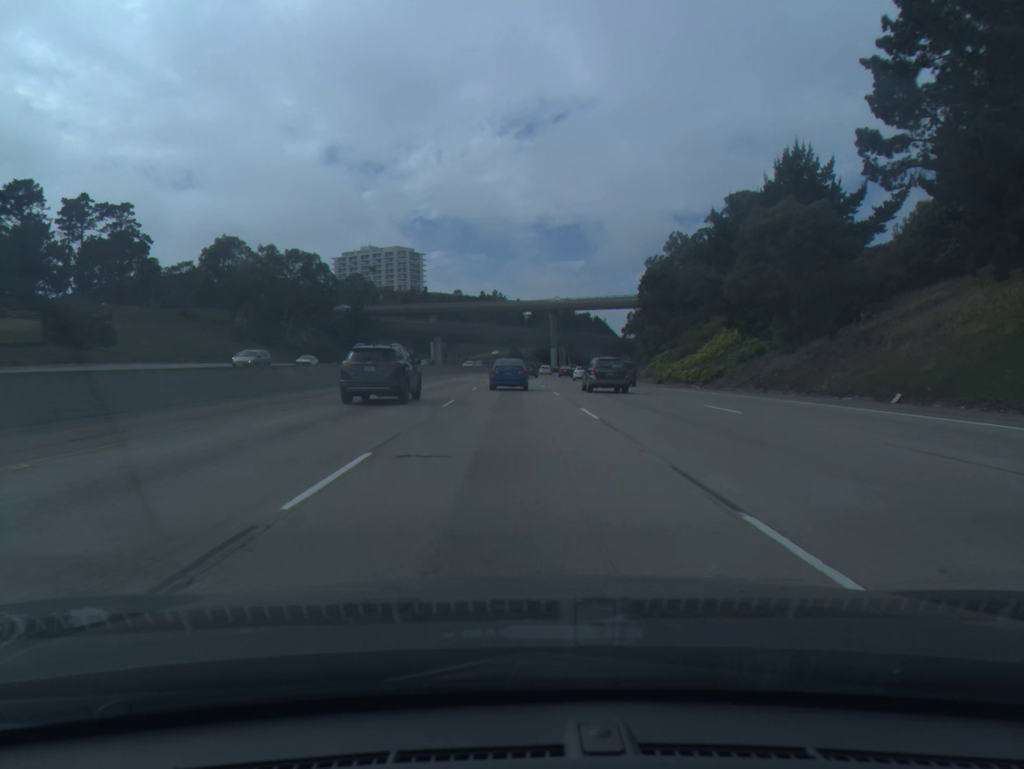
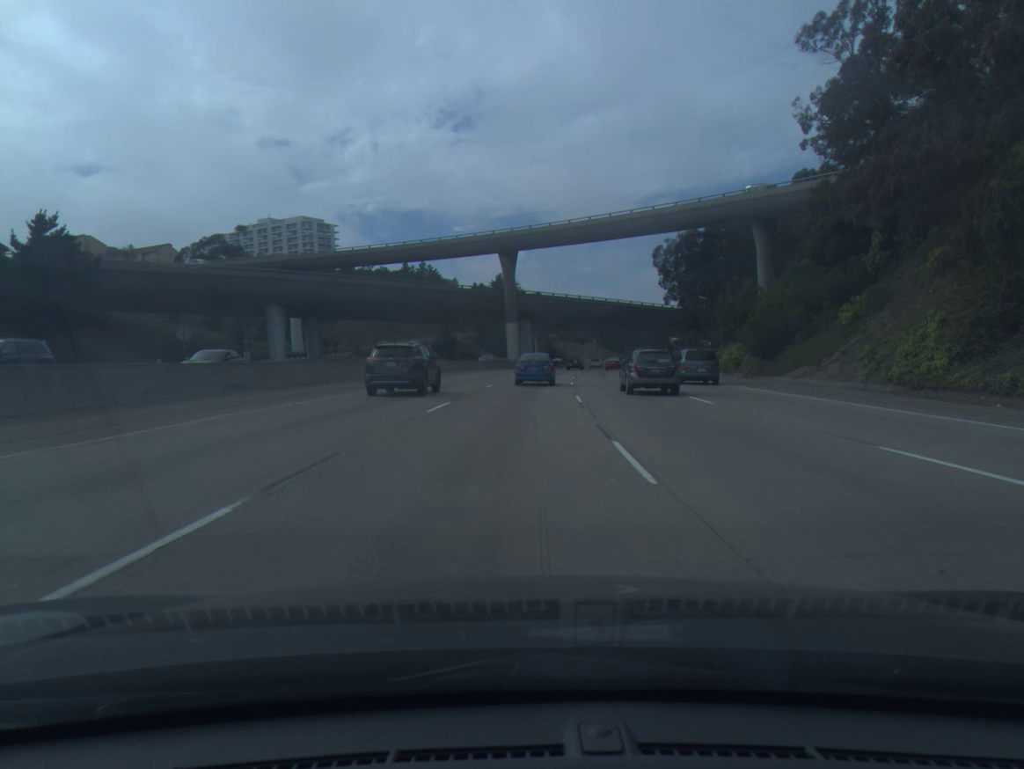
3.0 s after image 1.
(+1.8, +90.9) m; +4°
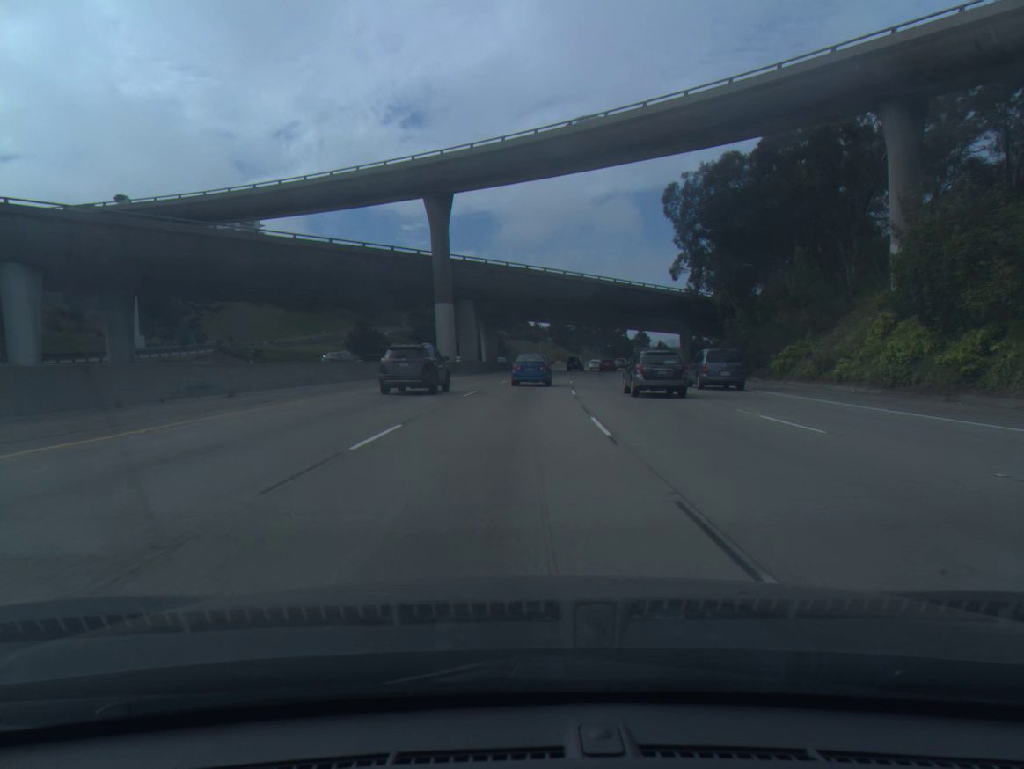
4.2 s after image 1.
(+1.1, +36.2) m; +4°
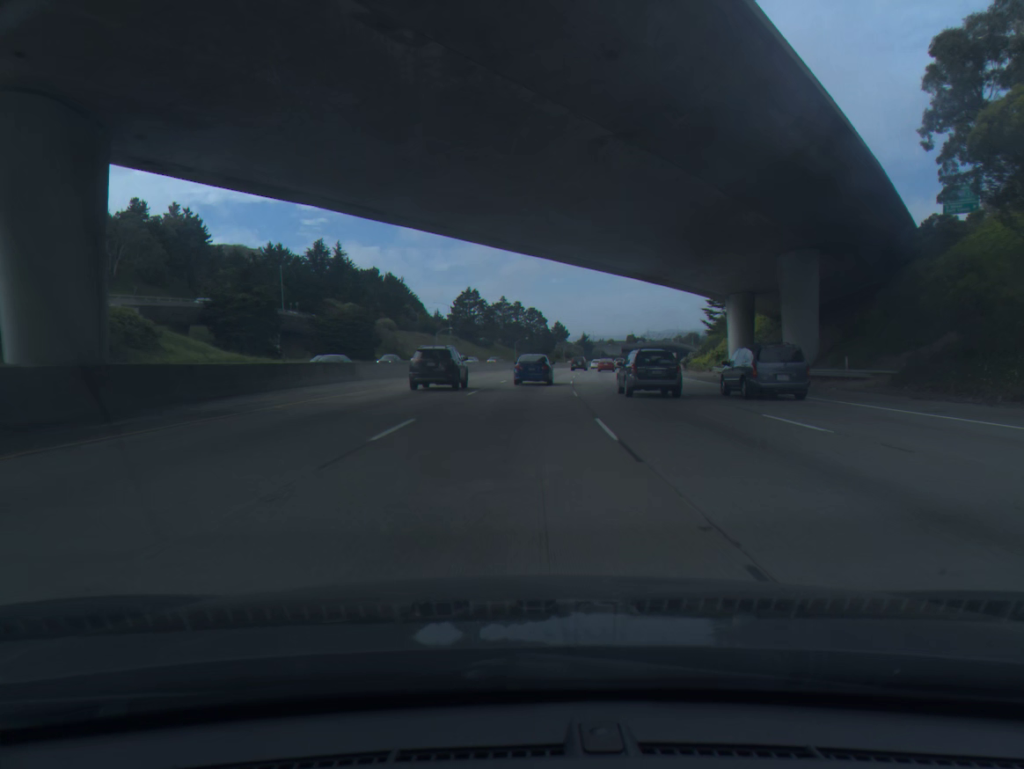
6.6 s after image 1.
(+4.4, +72.0) m; +7°
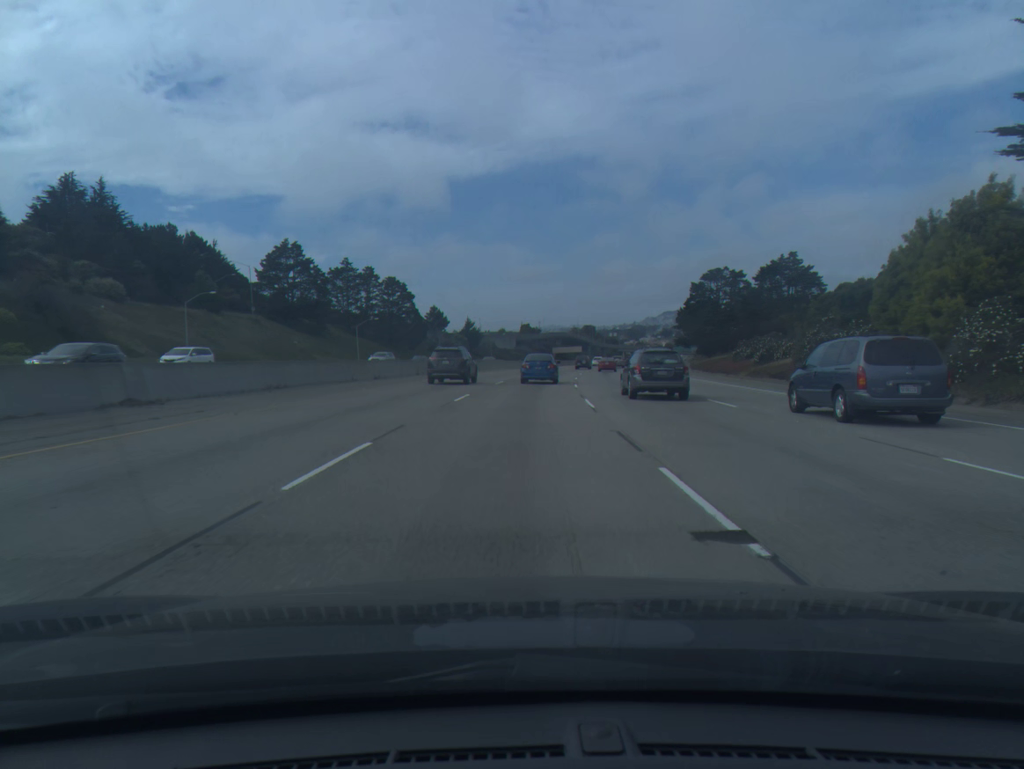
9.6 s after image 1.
(+6.6, +91.0) m; +8°
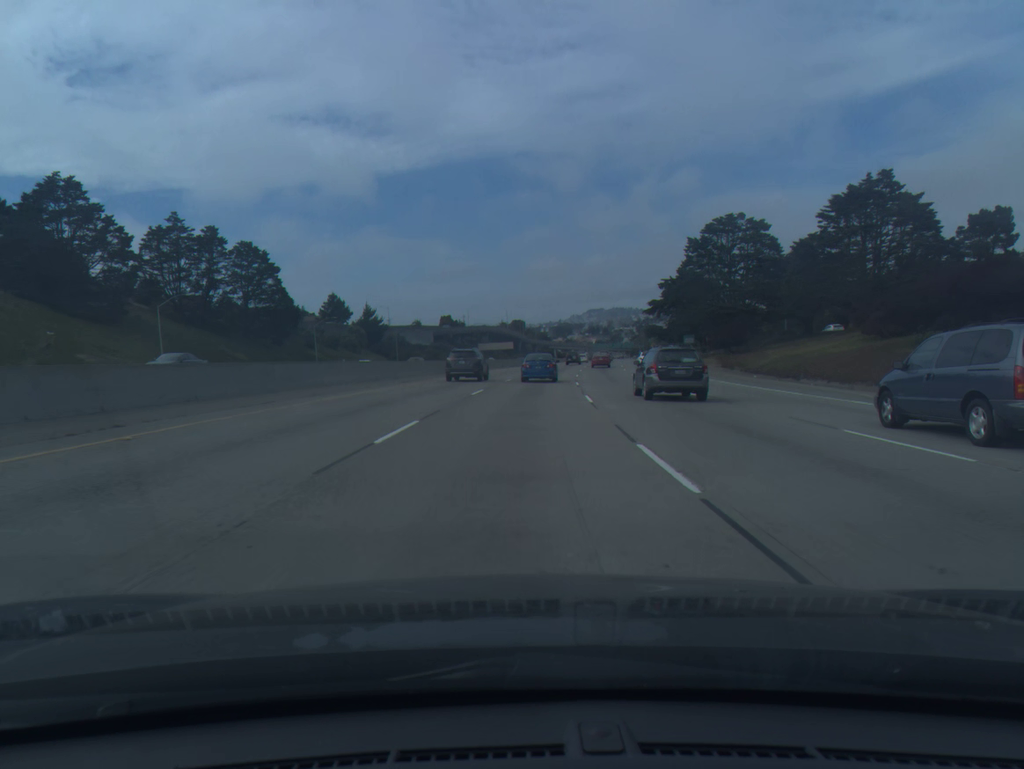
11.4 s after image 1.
(+2.6, +54.7) m; +5°
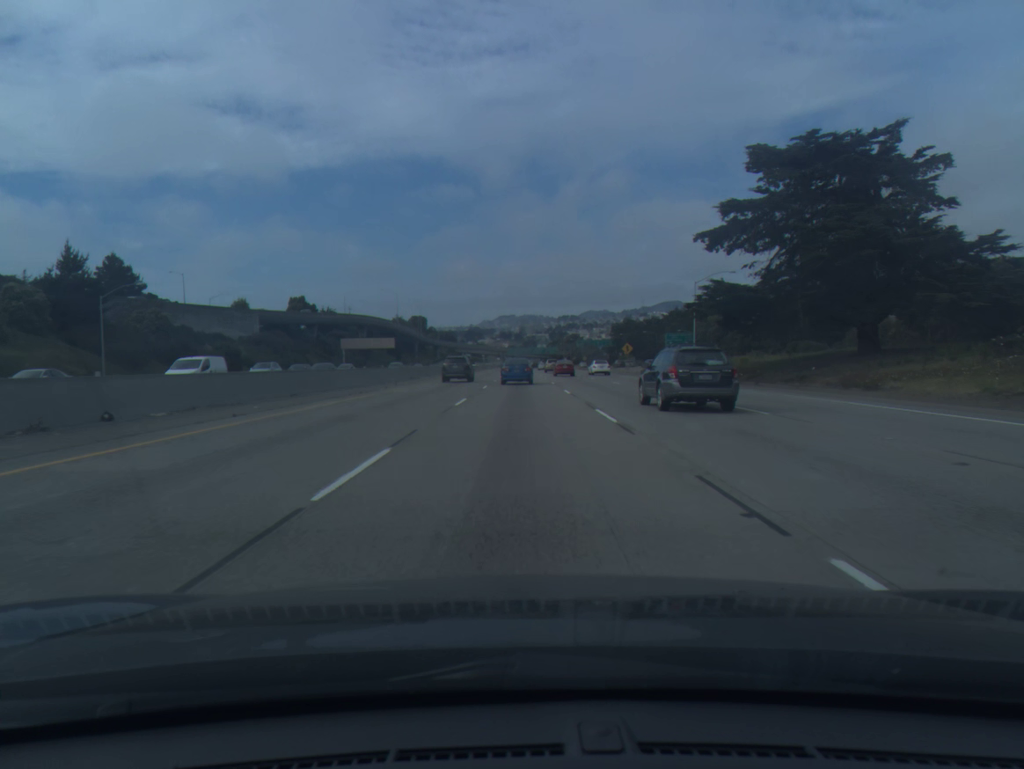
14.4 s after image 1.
(+6.3, +91.2) m; +7°
